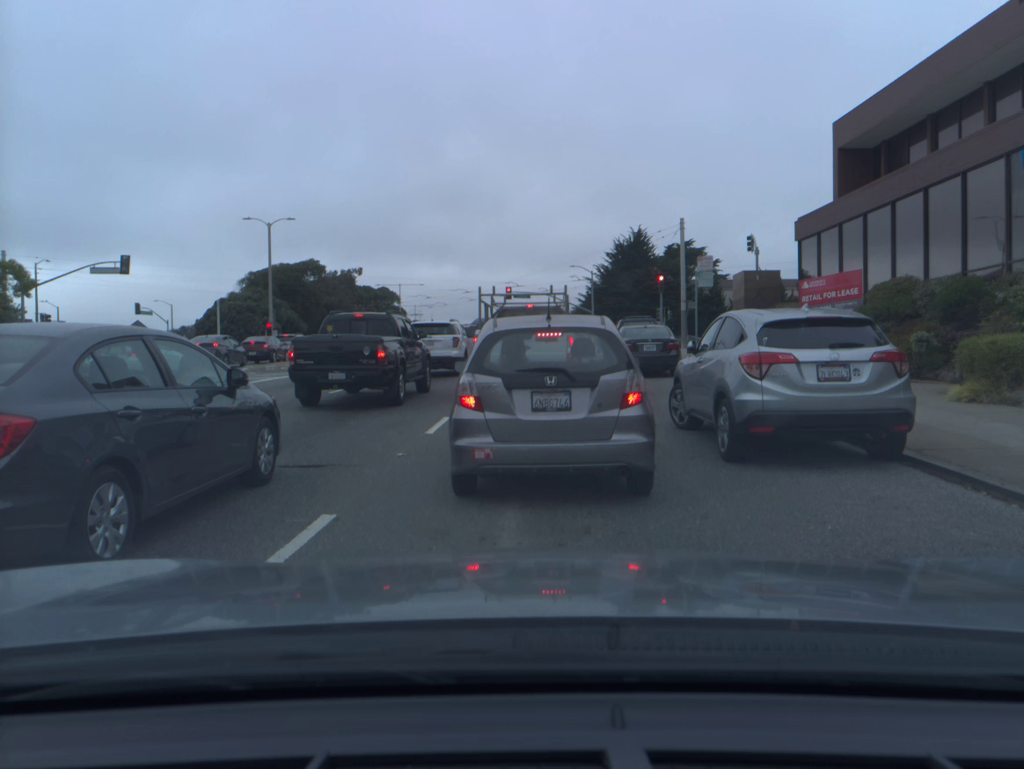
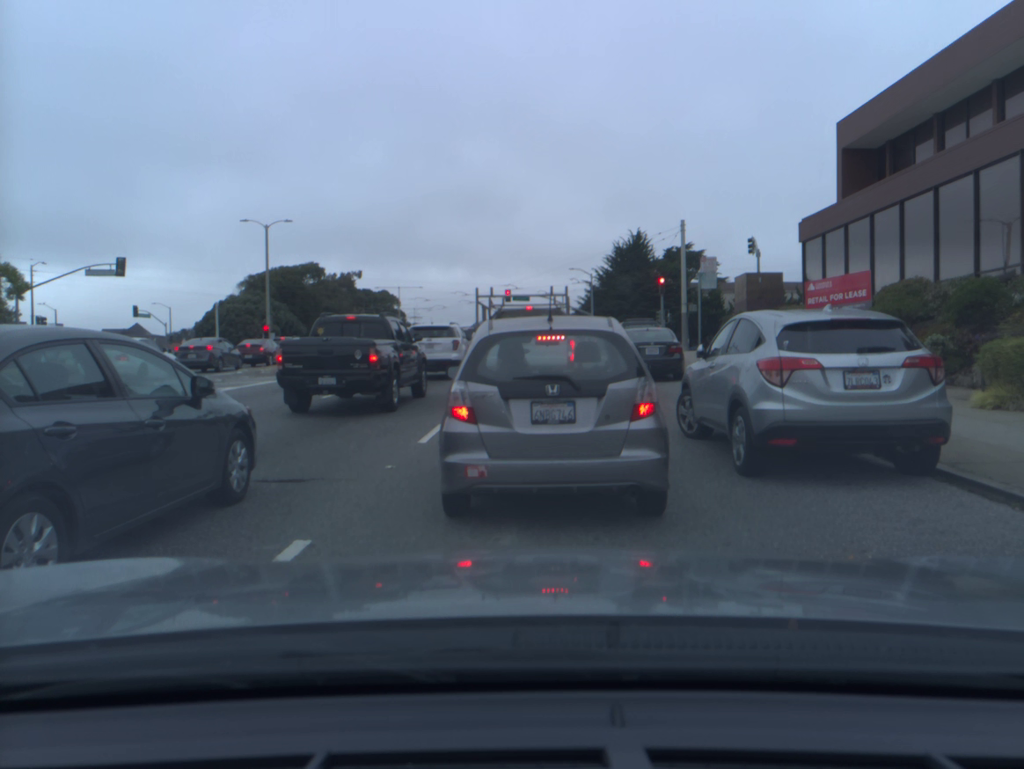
(0.0, +0.7) m; 0°
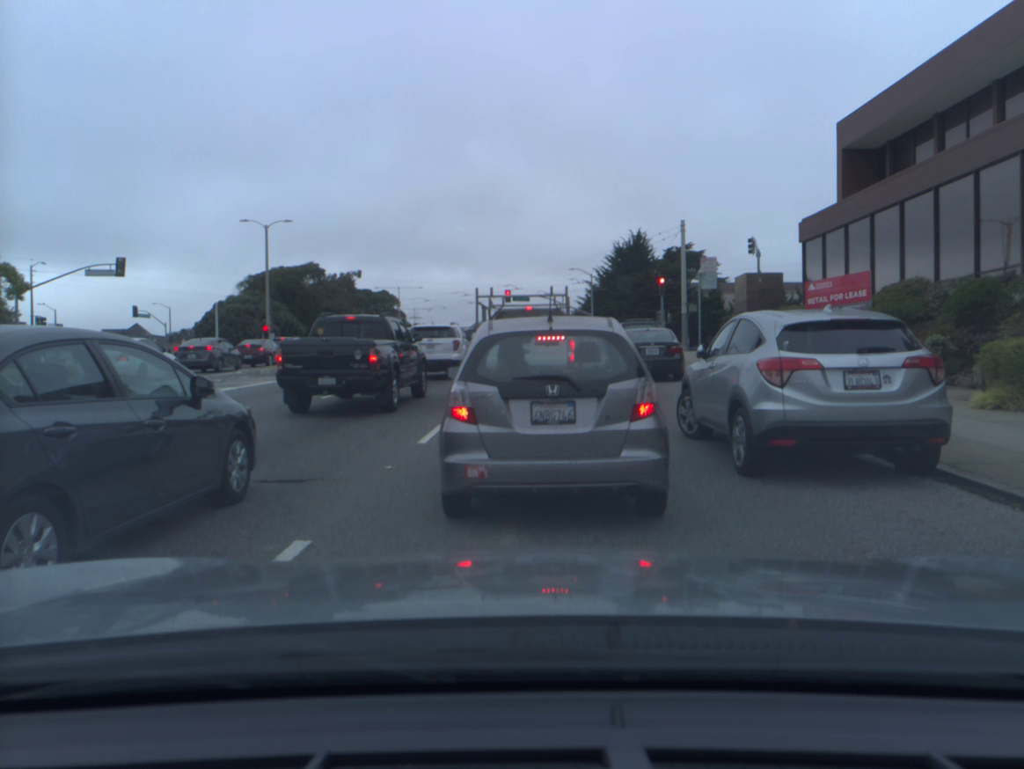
(0.0, 0.0) m; 0°
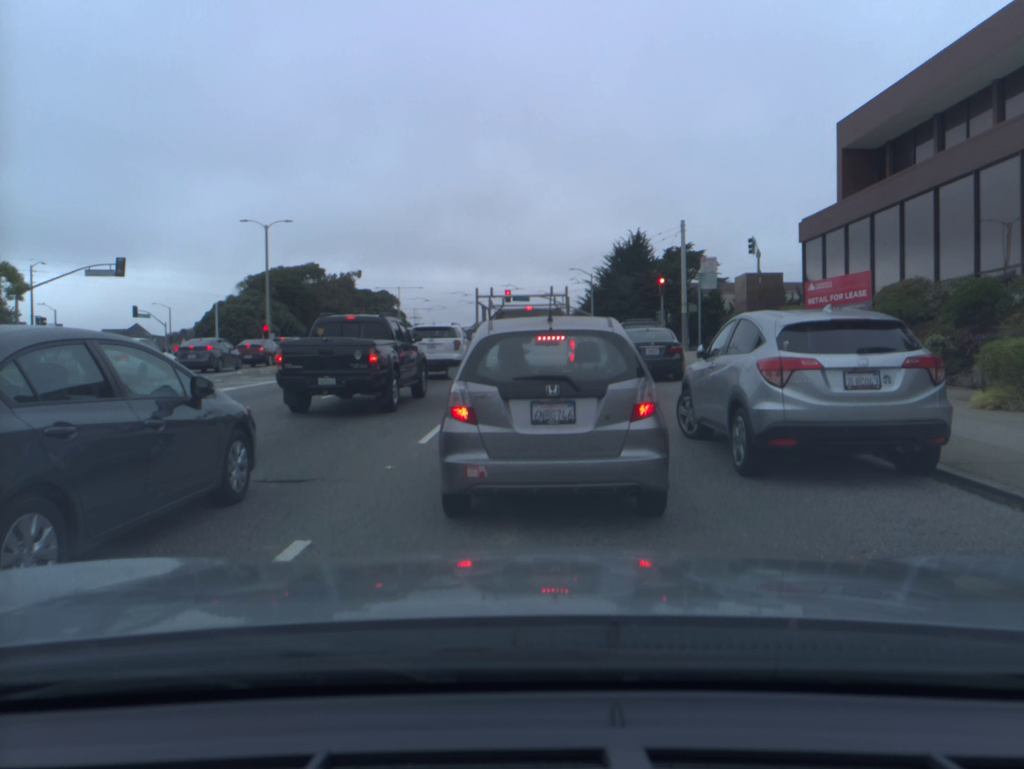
(0.0, 0.0) m; 0°
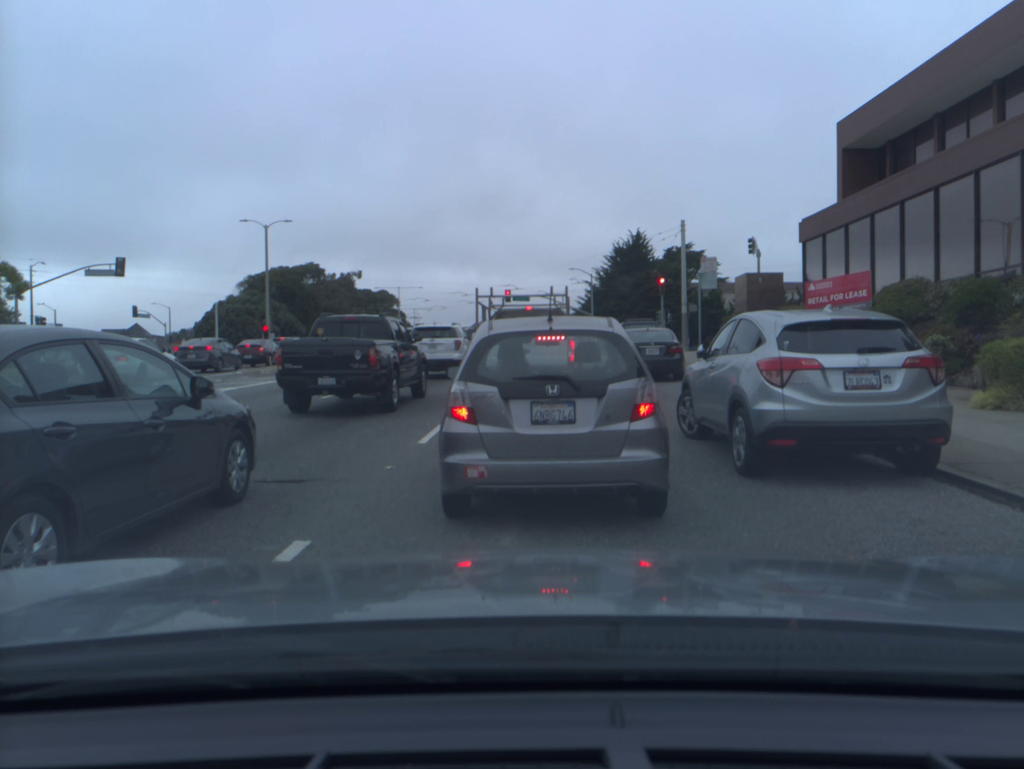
(0.0, 0.0) m; 0°
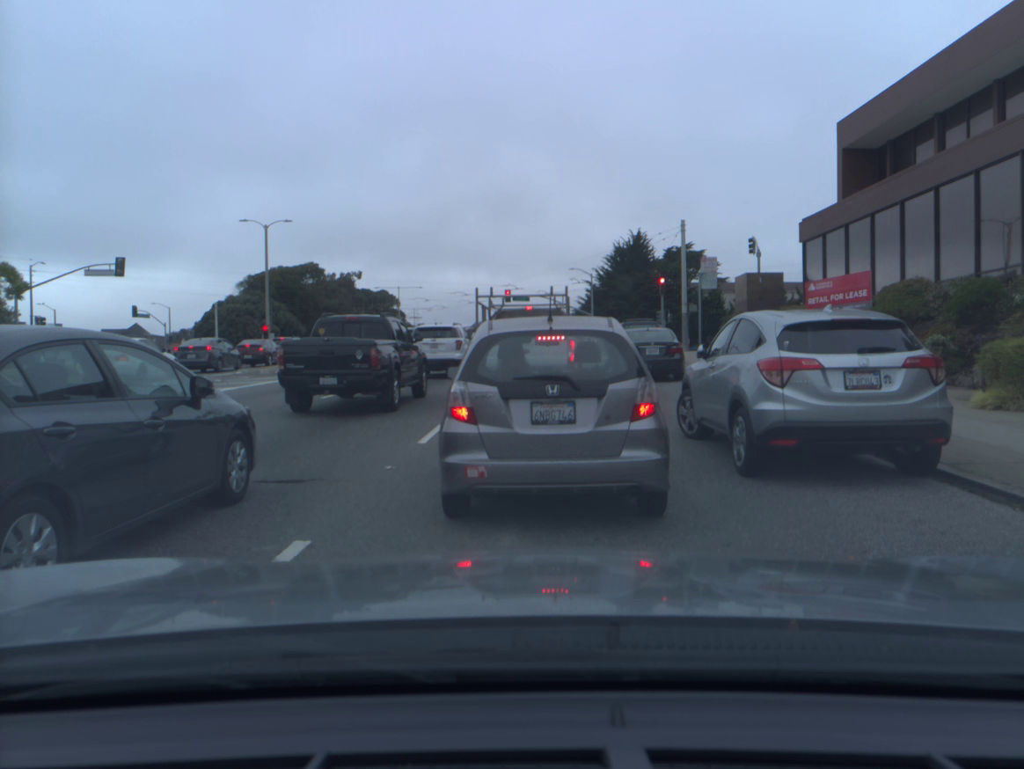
(0.0, 0.0) m; 0°
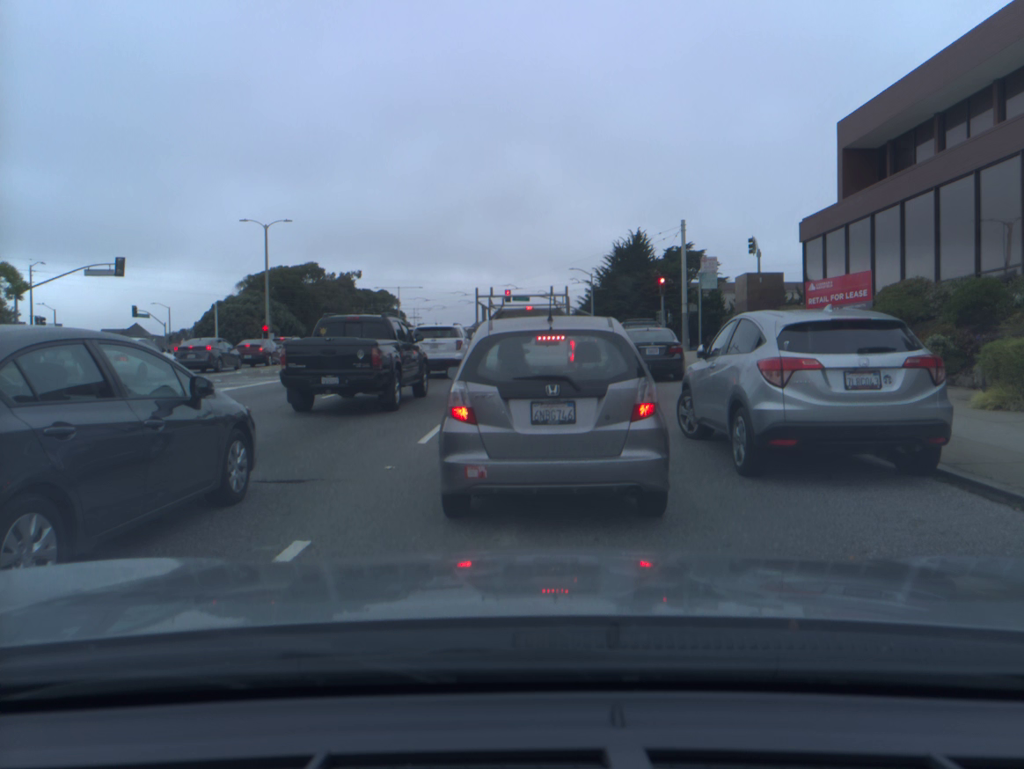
(0.0, 0.0) m; 0°
